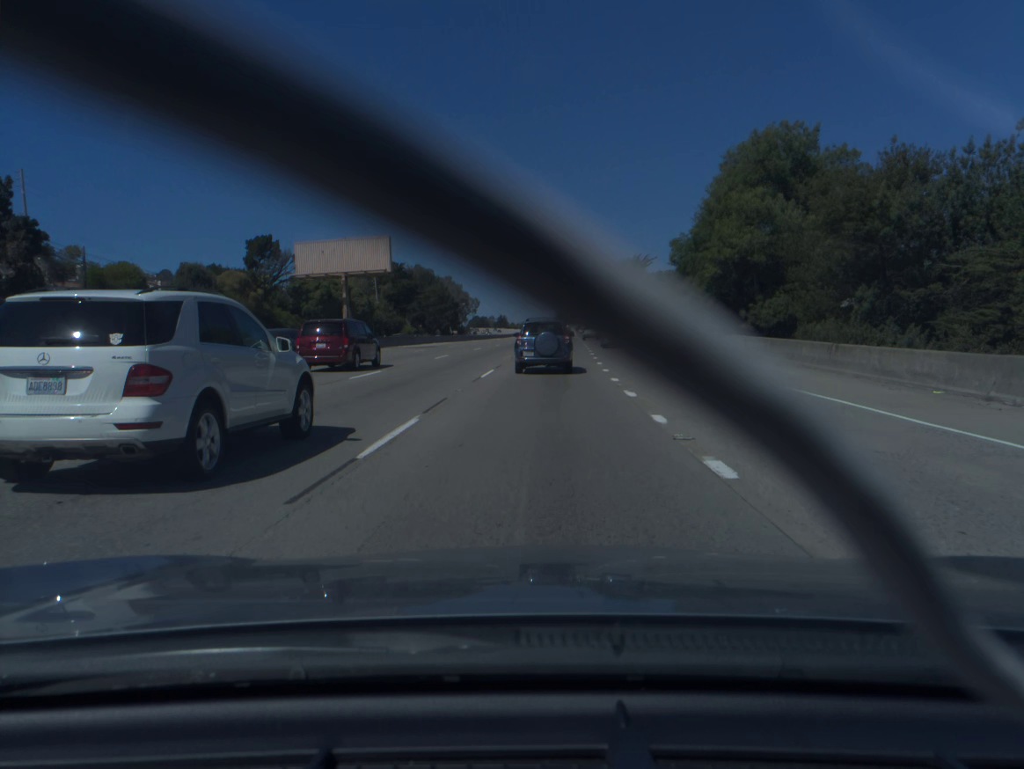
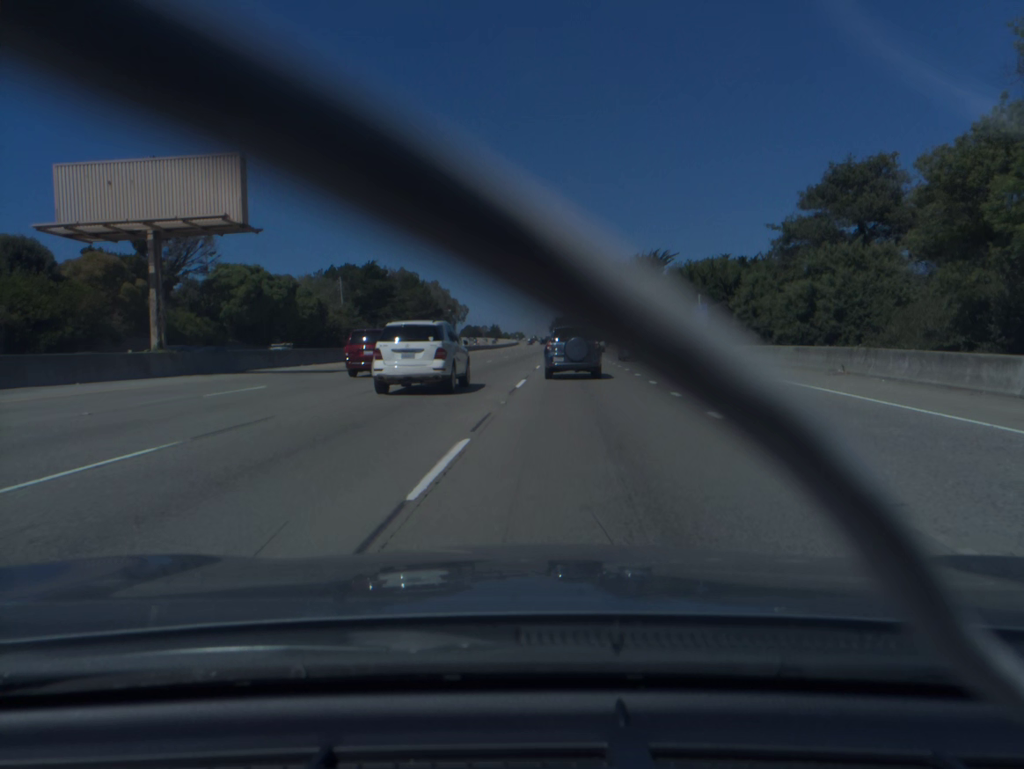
(+0.1, +31.2) m; 0°
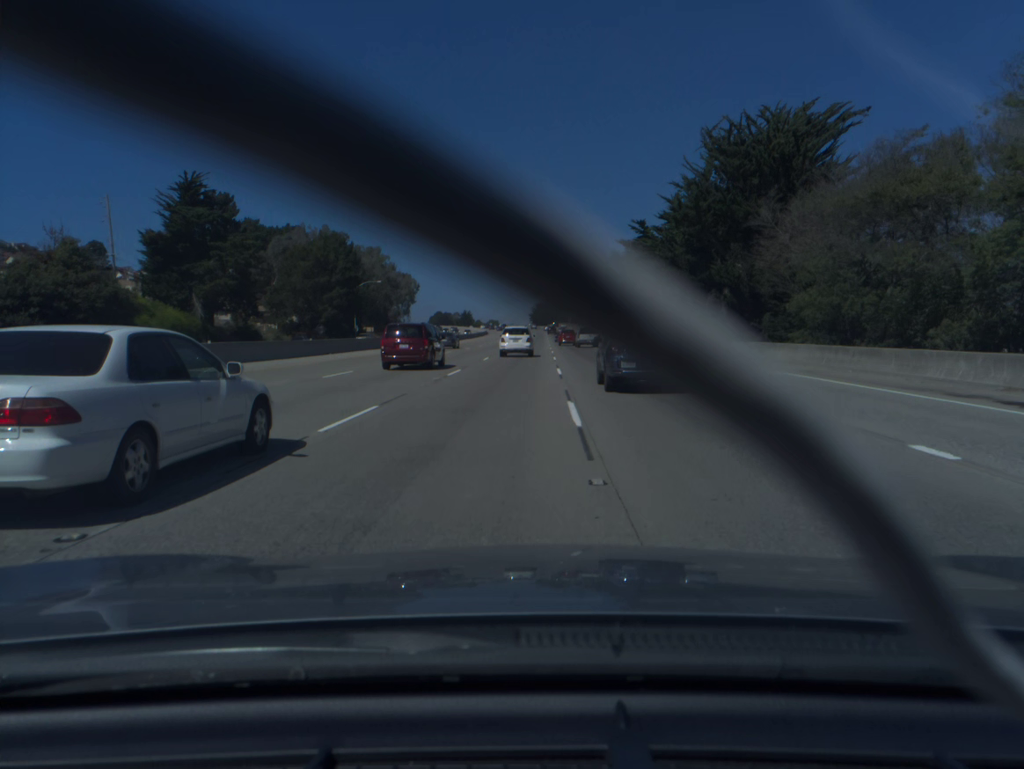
(+1.7, +82.2) m; +2°
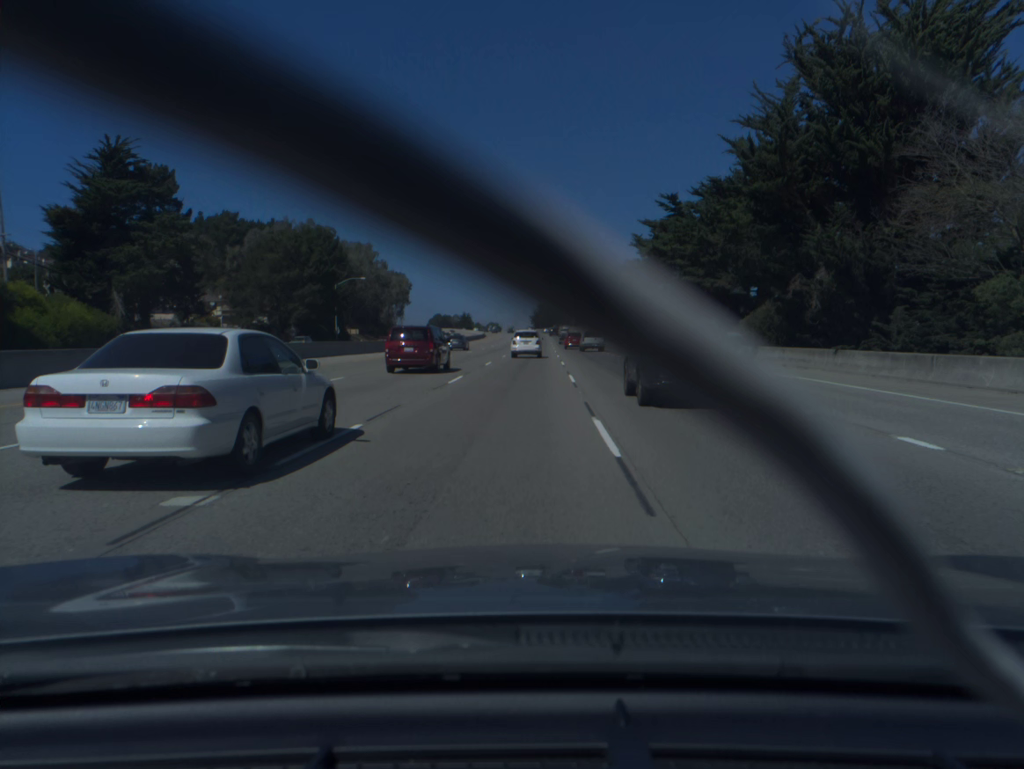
(0.0, +17.2) m; 0°
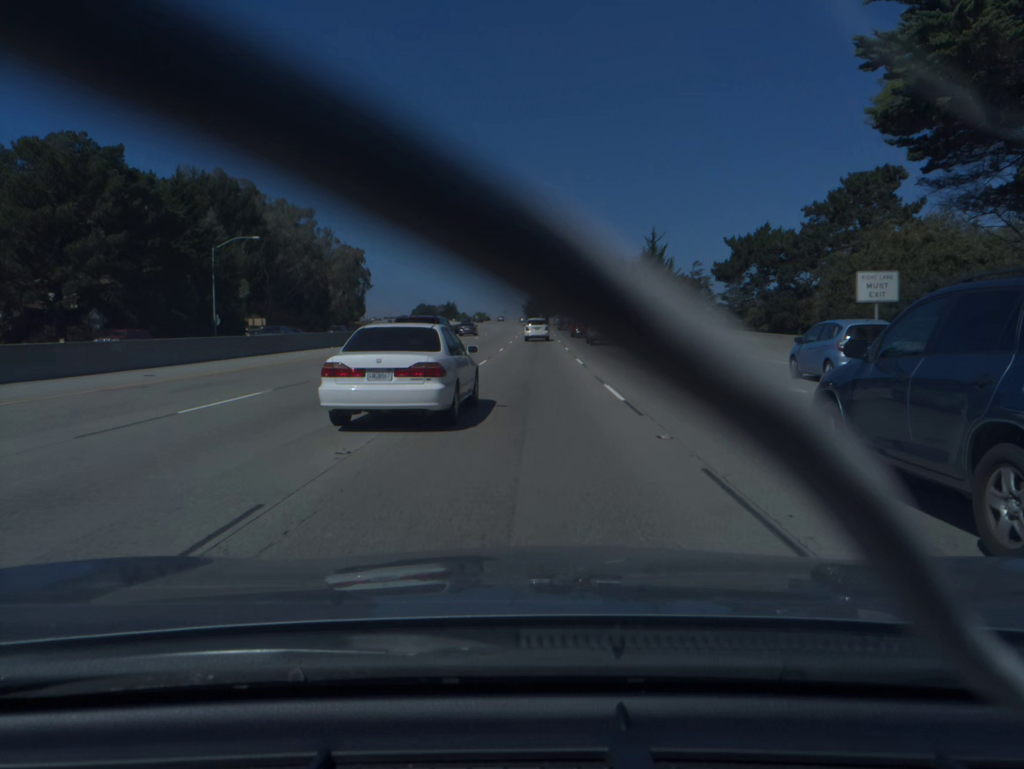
(+0.2, +52.6) m; 0°
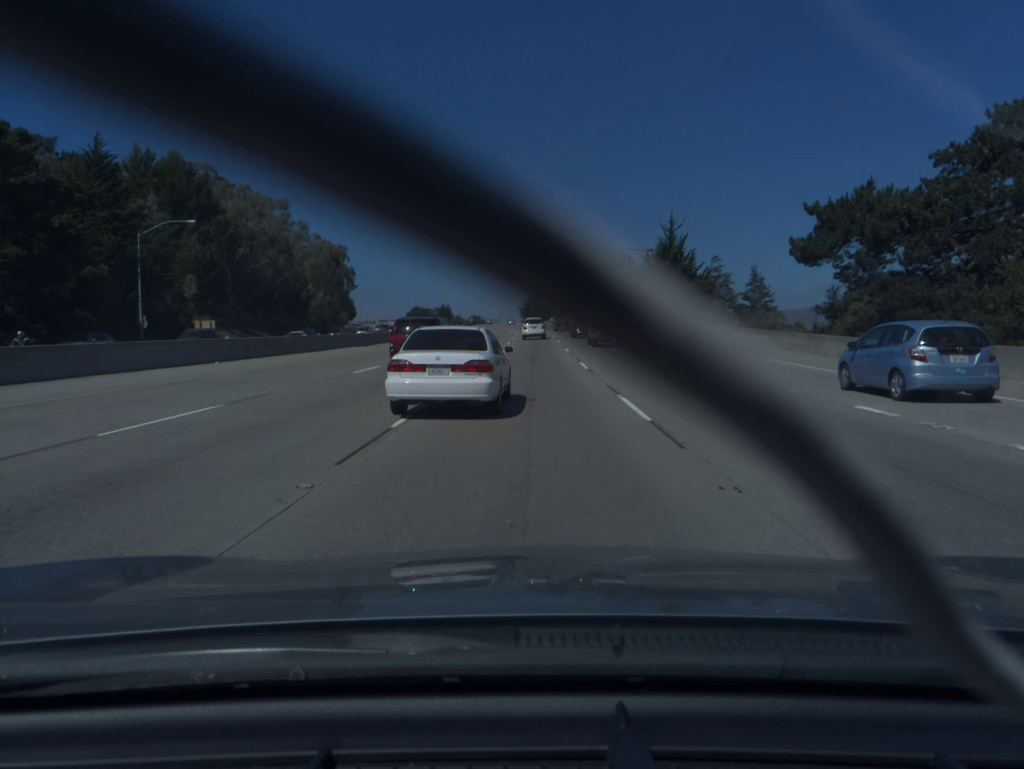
(0.0, +17.3) m; 0°
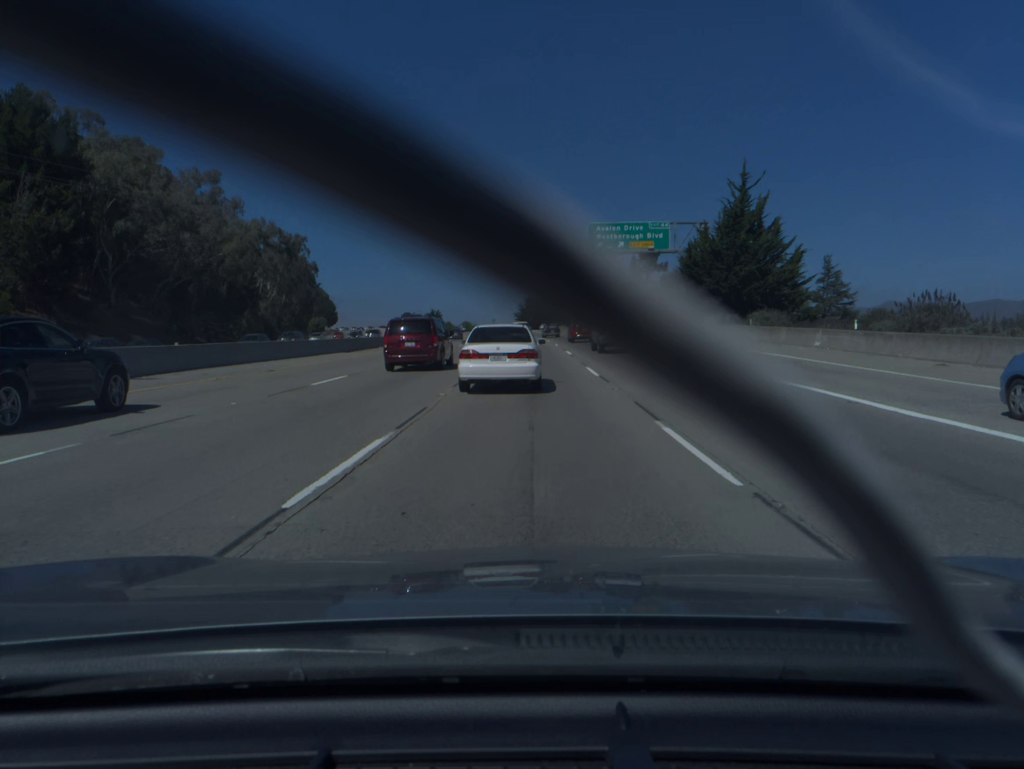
(0.0, +34.1) m; 0°
